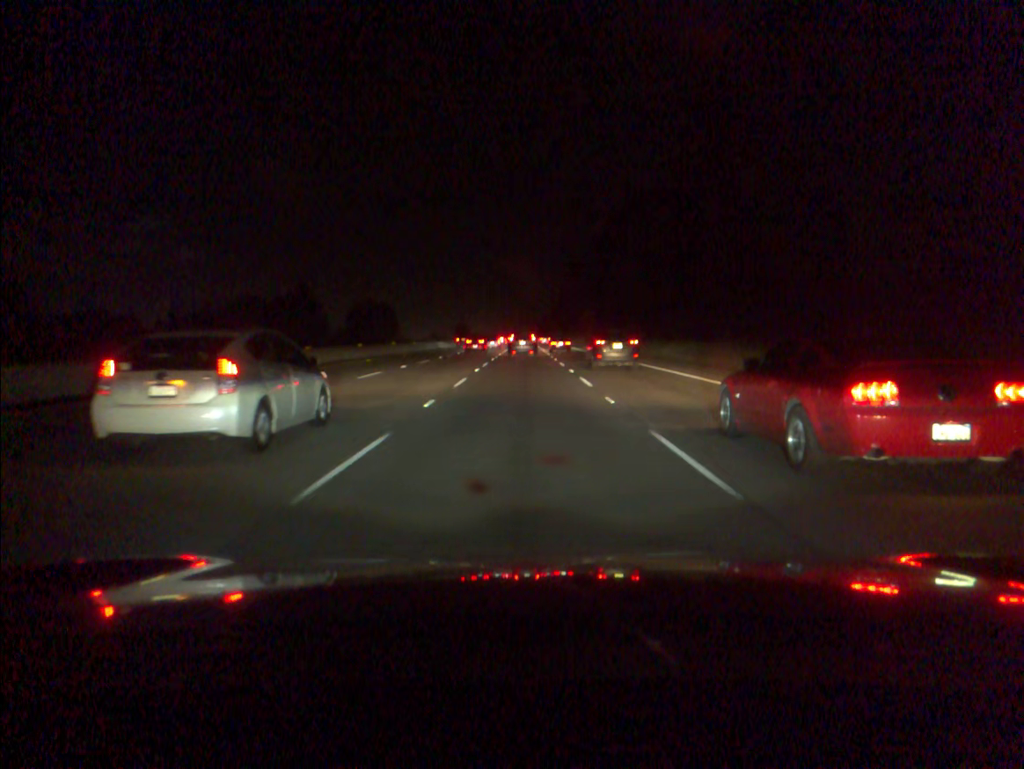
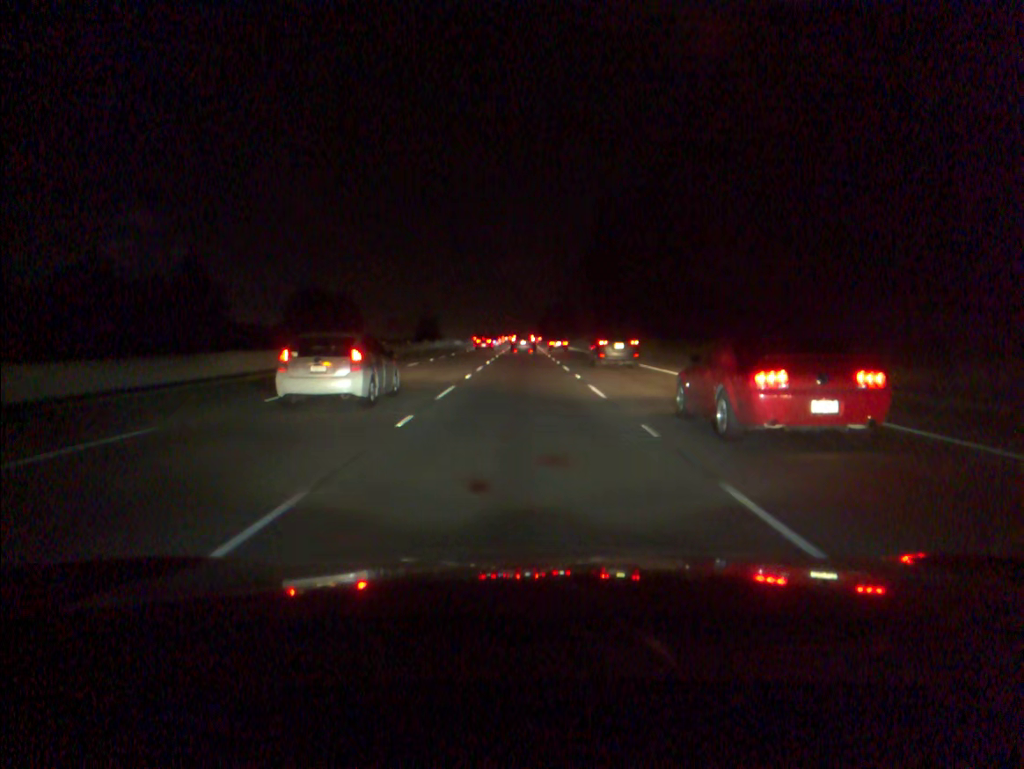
(+0.1, +77.3) m; 0°
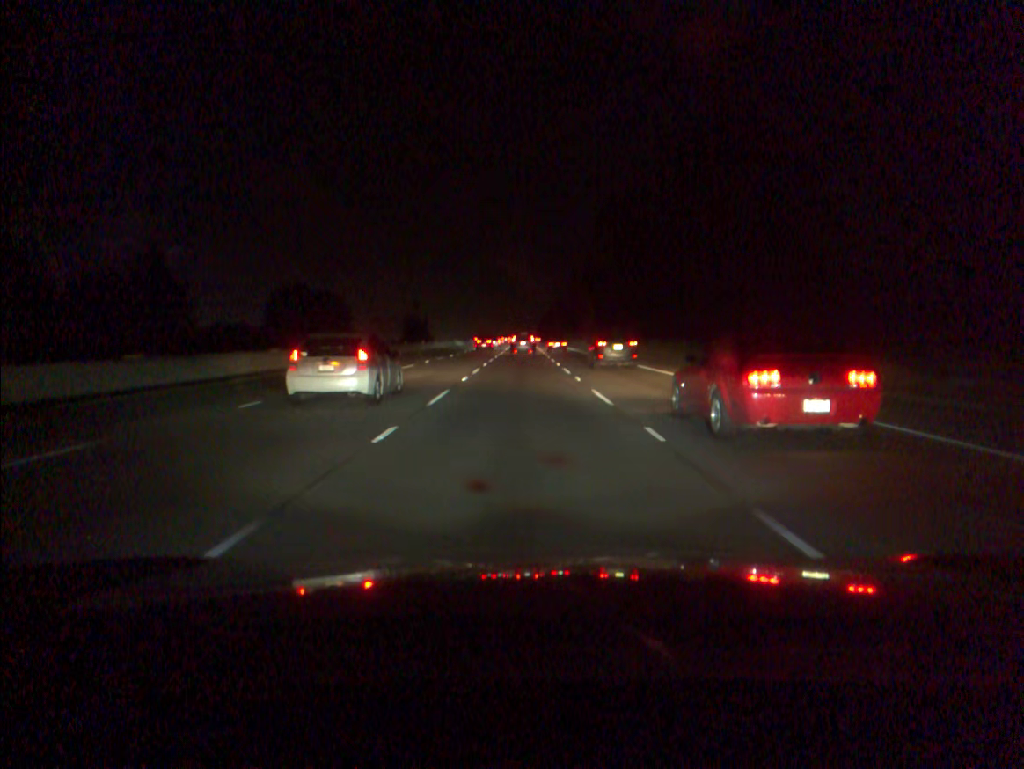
(0.0, +15.9) m; 0°
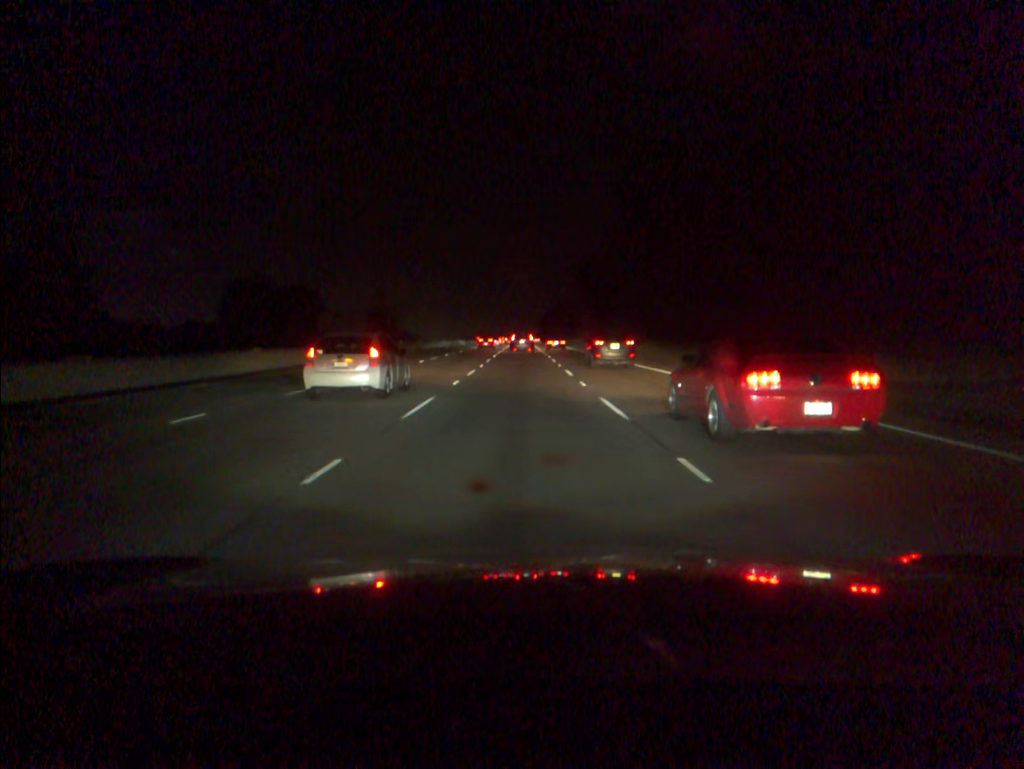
(0.0, +32.0) m; 0°
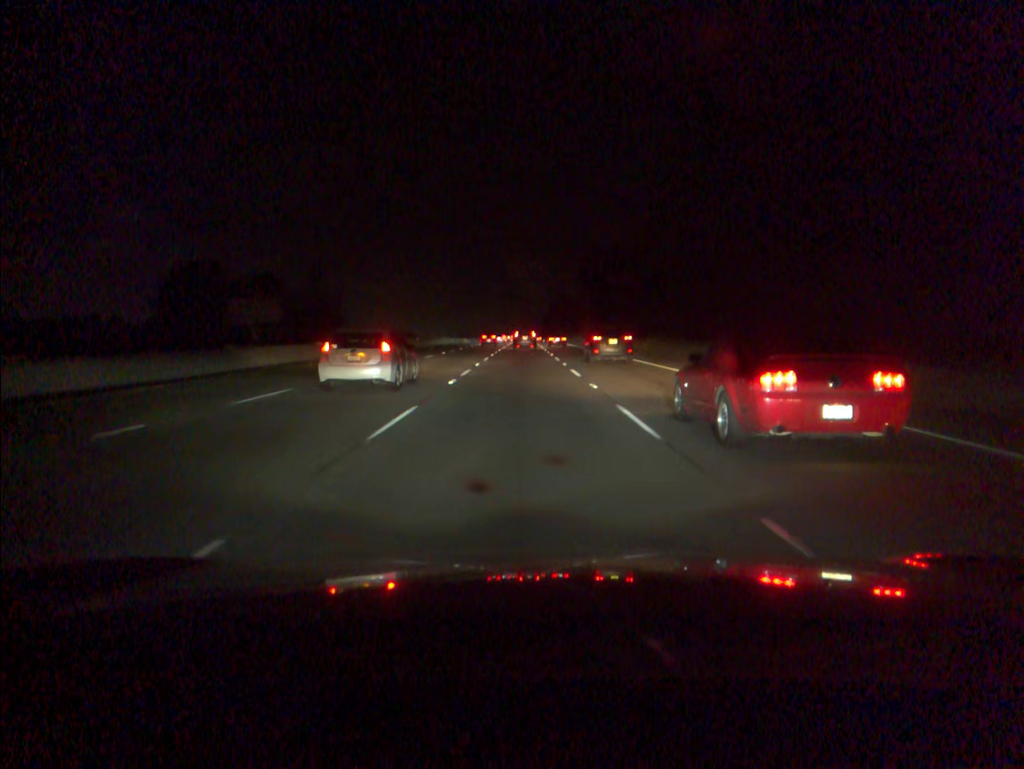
(0.0, +32.3) m; 0°
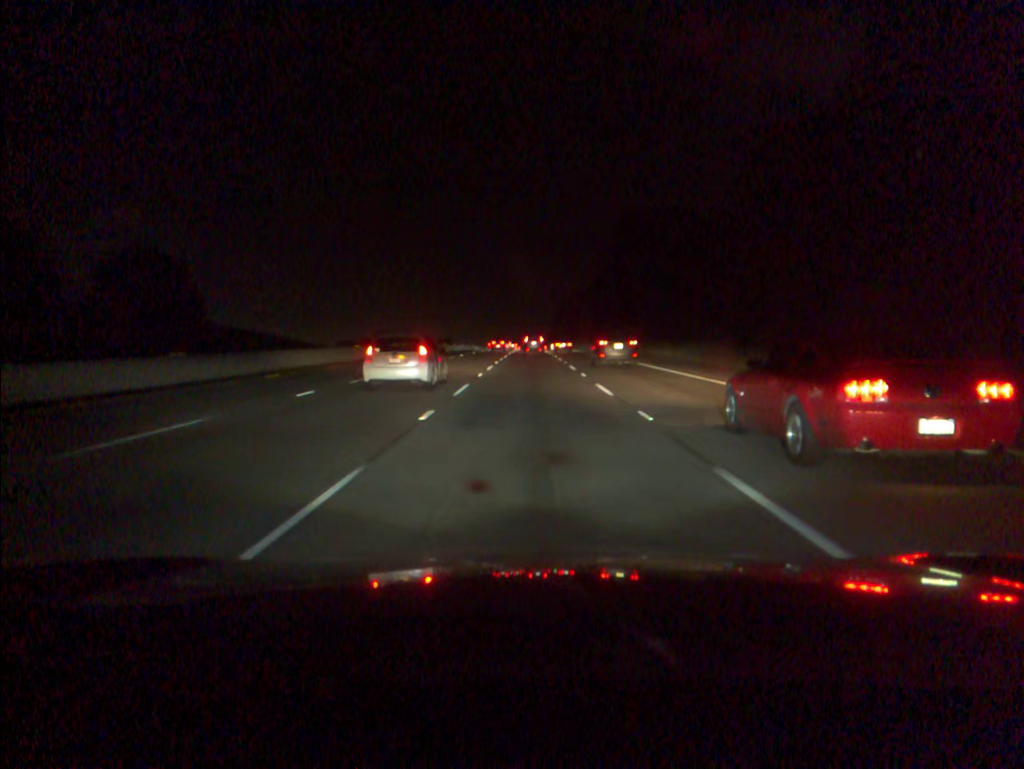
(-0.3, +64.6) m; 0°
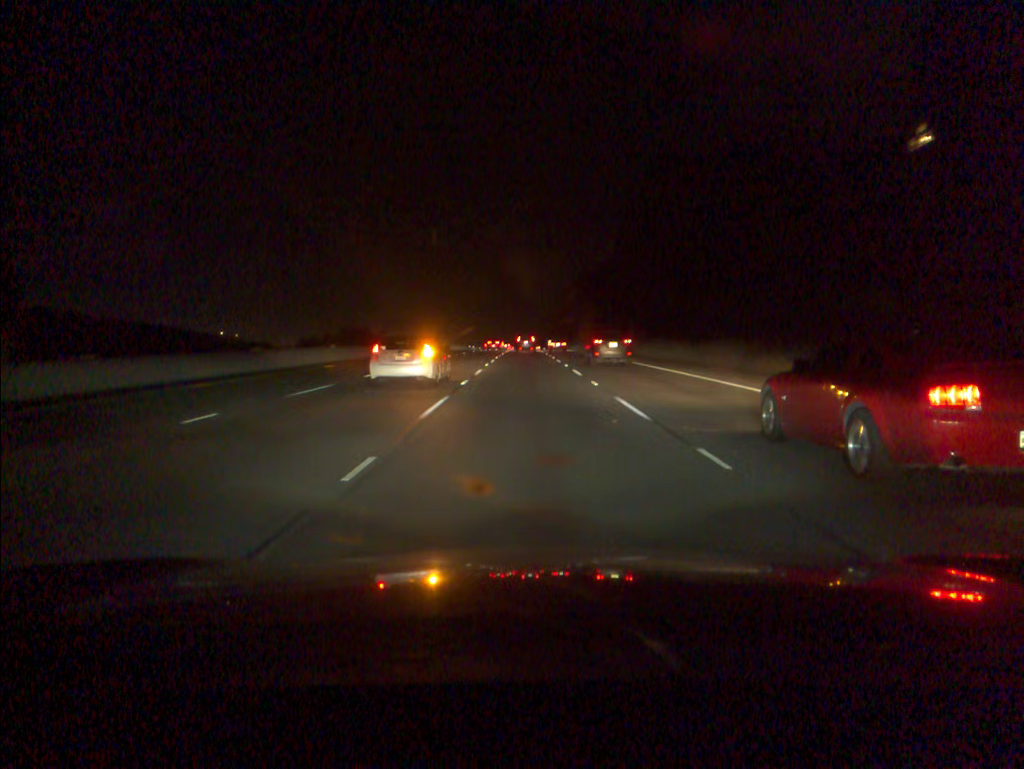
(+0.2, +49.5) m; +1°
